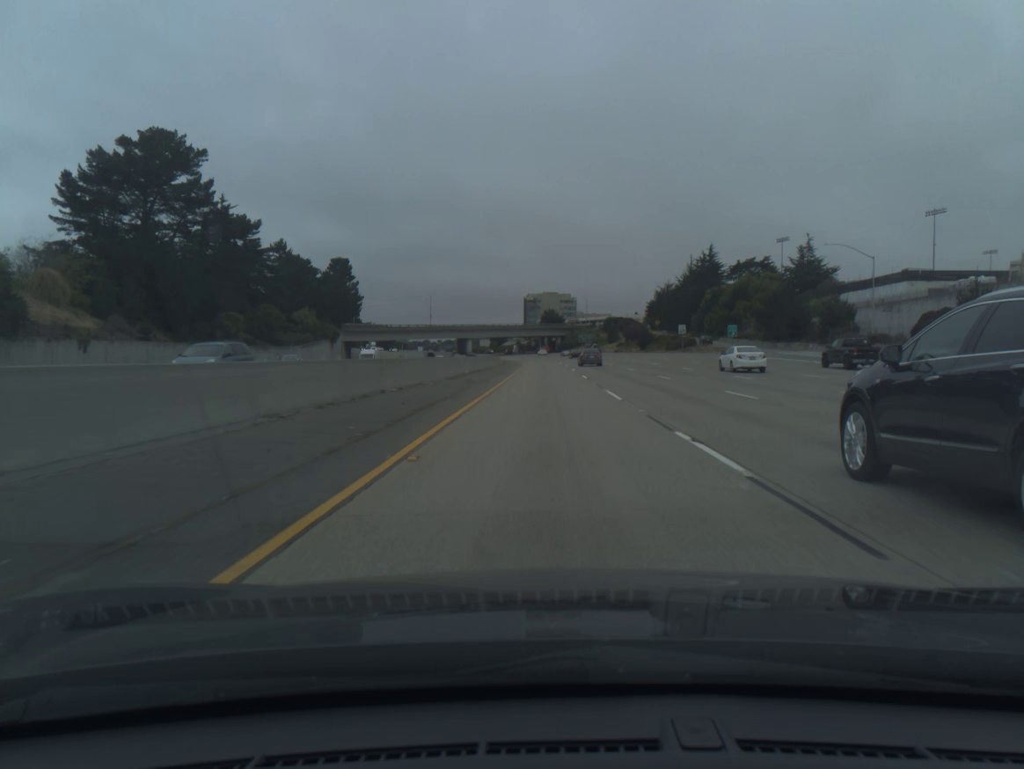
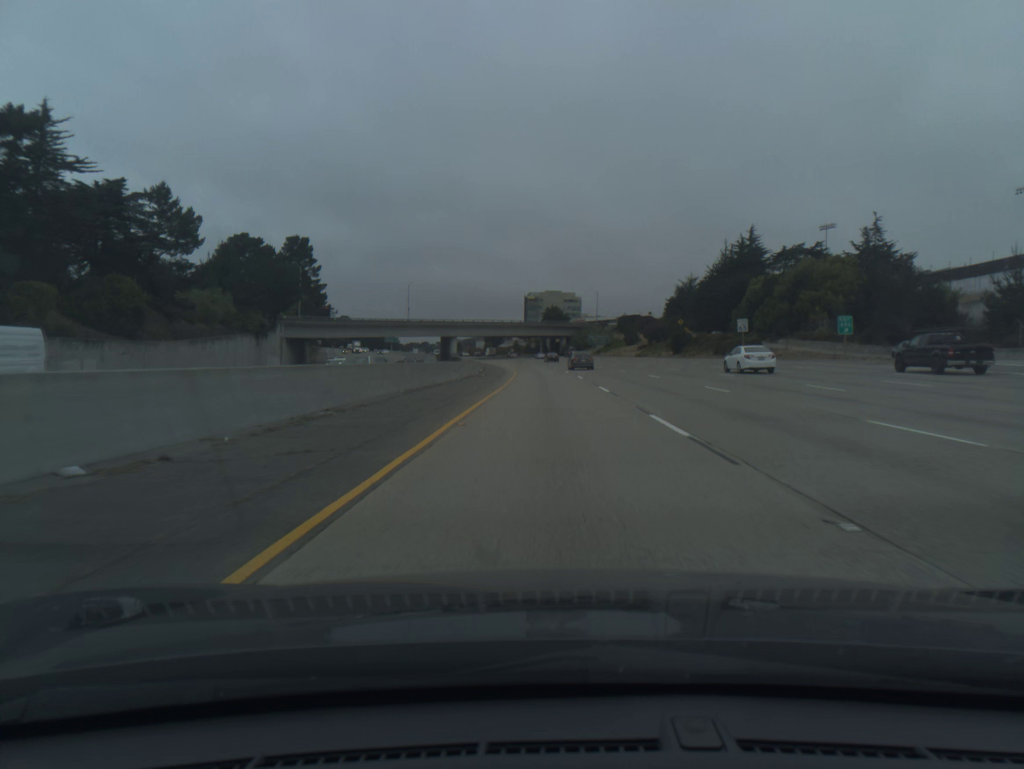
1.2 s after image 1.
(0.0, +39.2) m; 0°
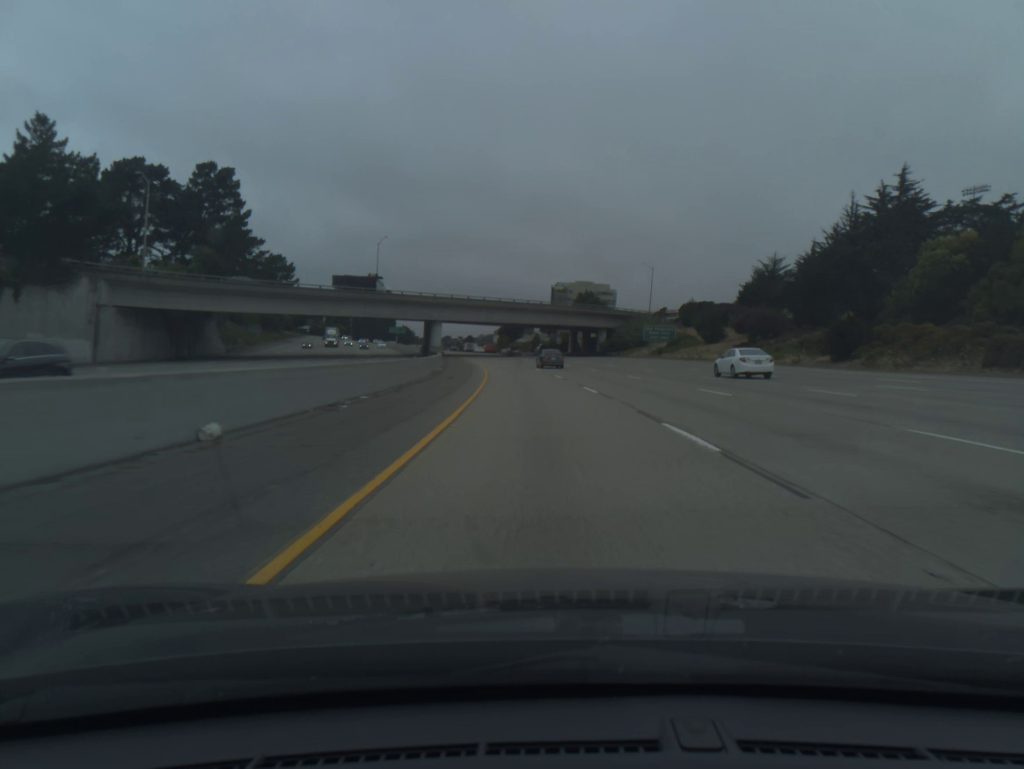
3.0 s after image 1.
(-0.5, +58.7) m; -2°
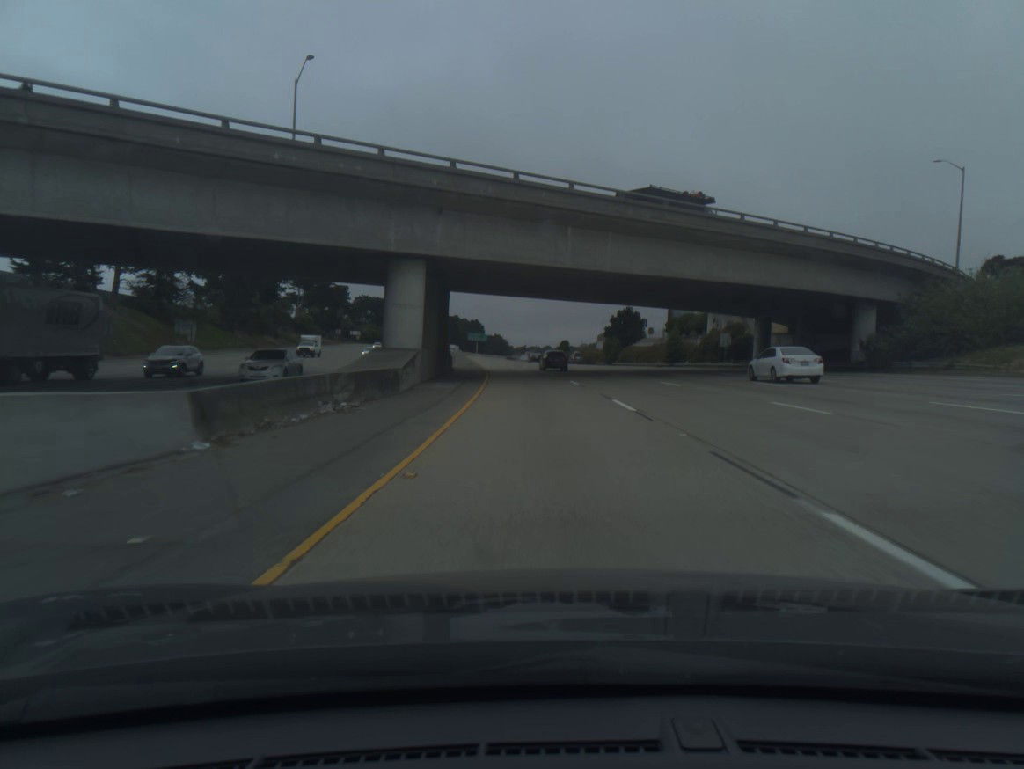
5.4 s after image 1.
(-5.1, +78.0) m; -7°
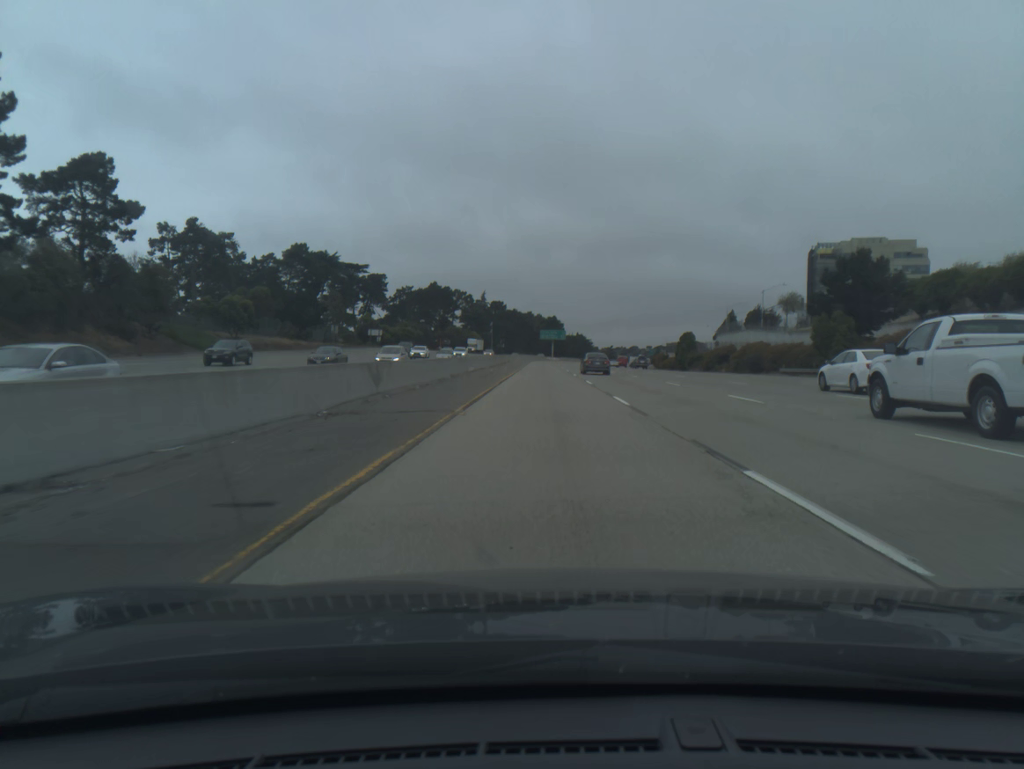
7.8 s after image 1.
(-4.5, +78.3) m; -6°
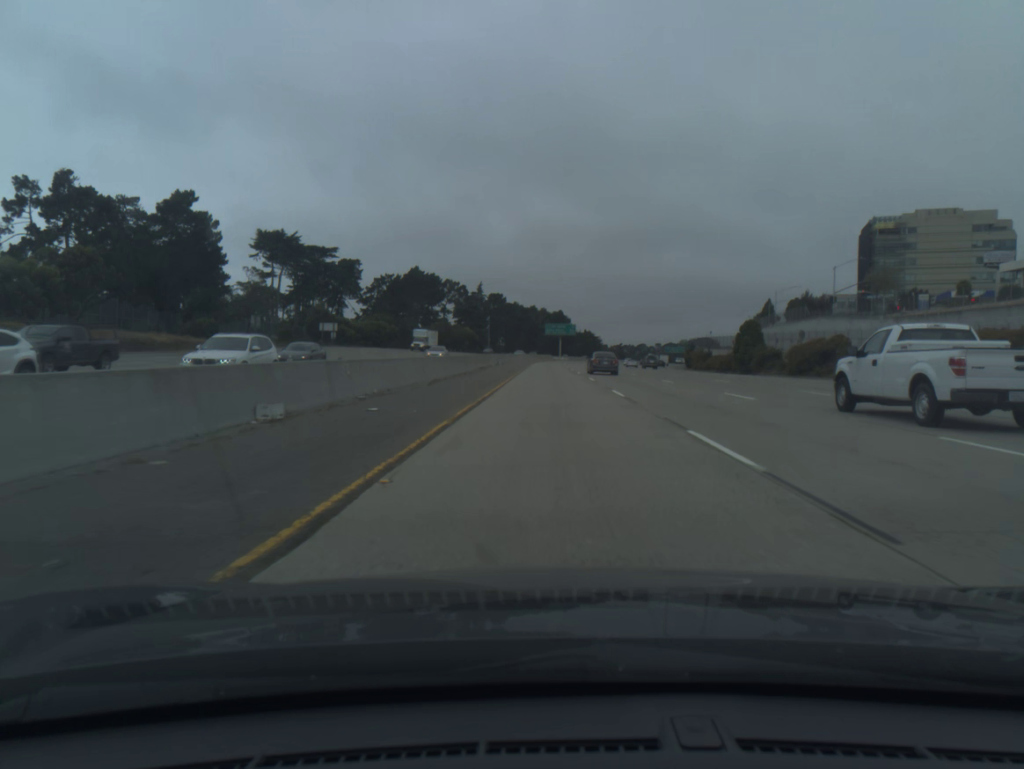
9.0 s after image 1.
(-0.3, +39.3) m; -1°
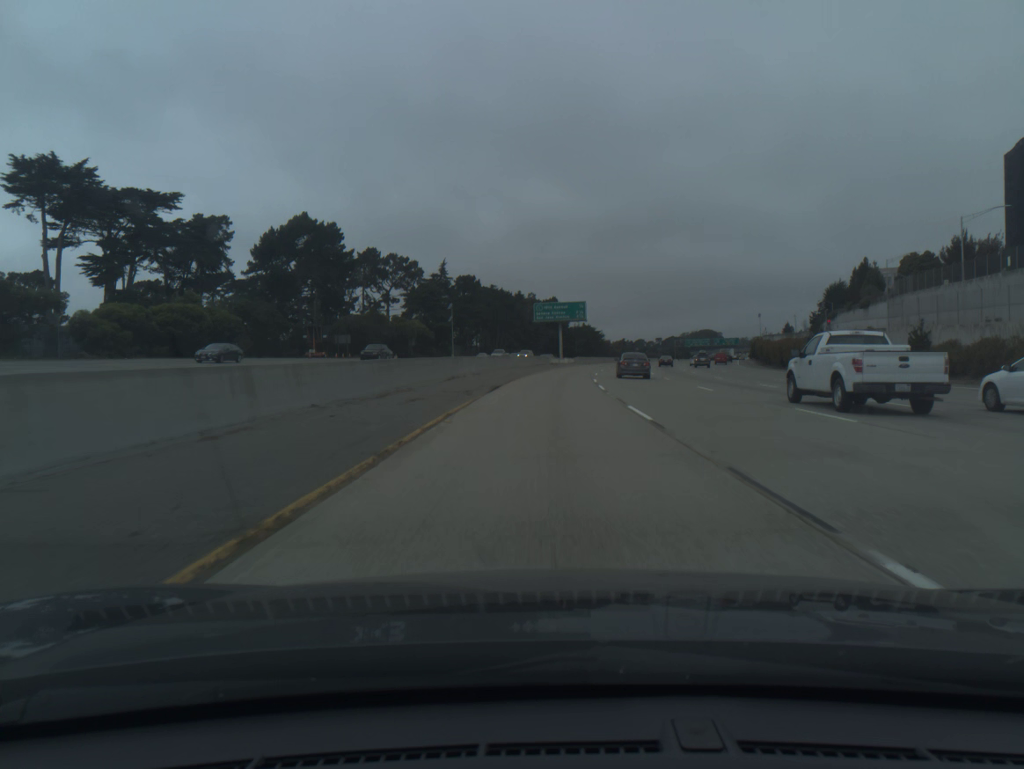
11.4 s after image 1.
(+0.5, +78.8) m; +1°
